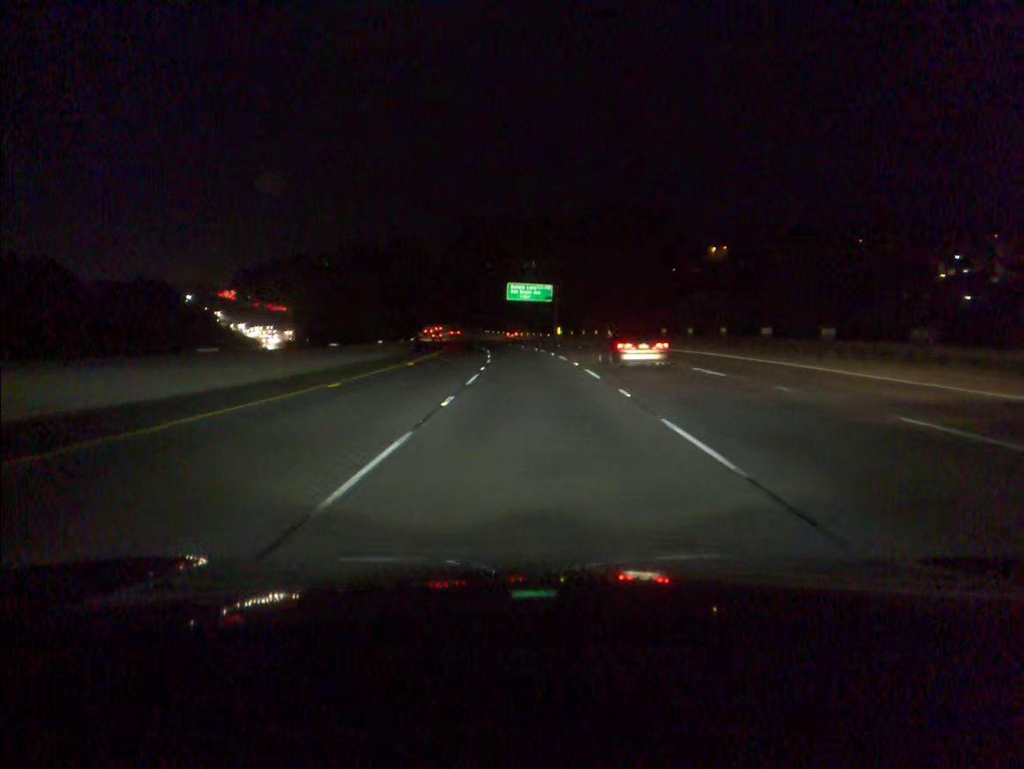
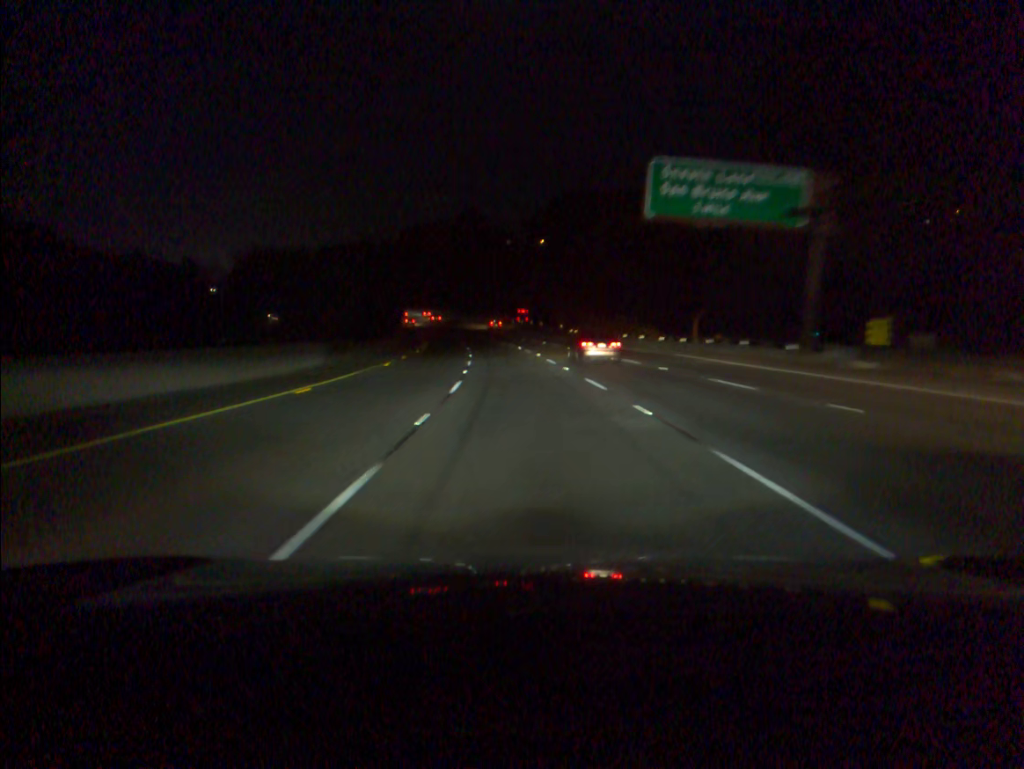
(-4.4, +90.3) m; -6°
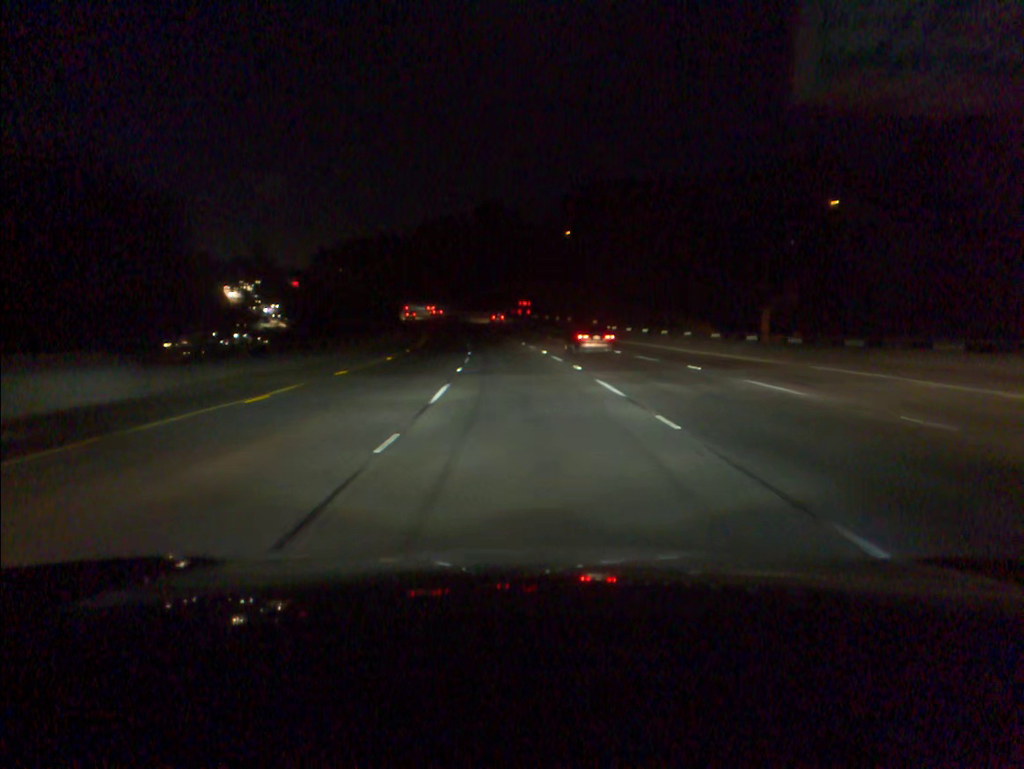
(-0.3, +18.1) m; -2°
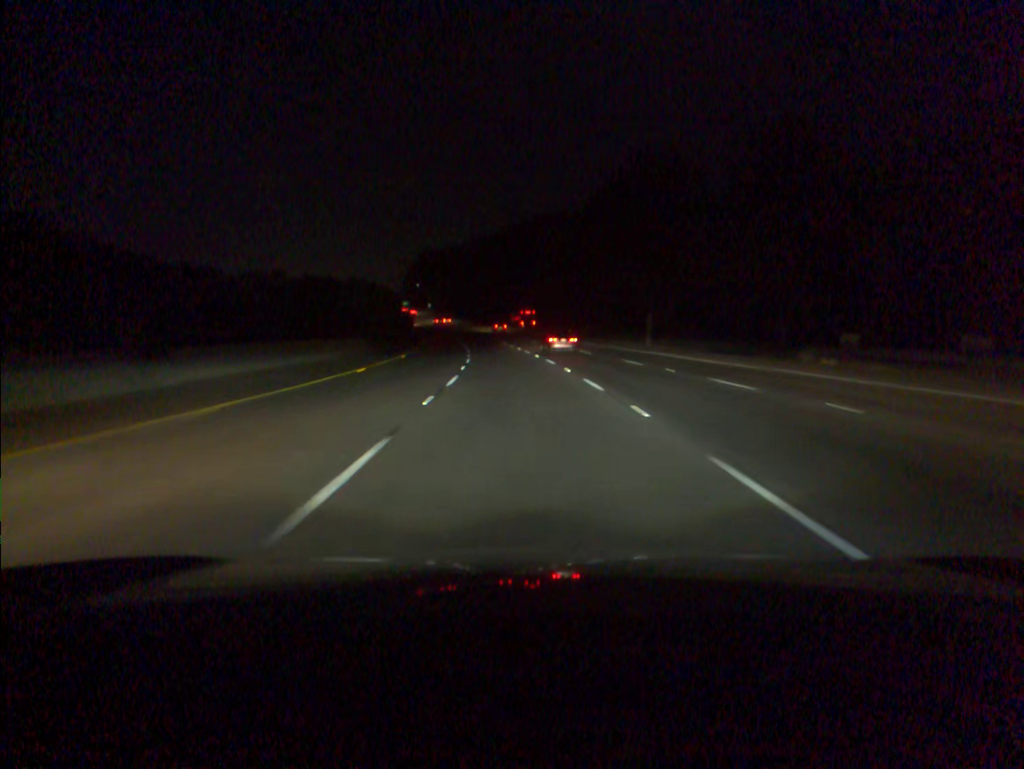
(-6.7, +90.2) m; -8°
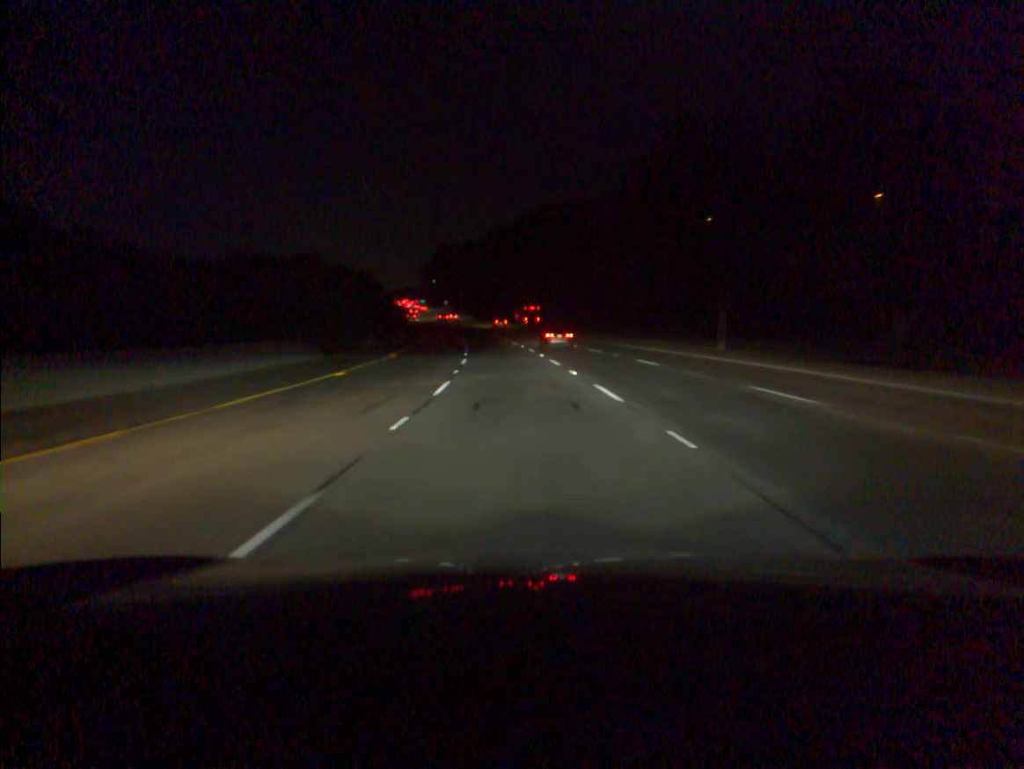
(-0.2, +18.1) m; -2°
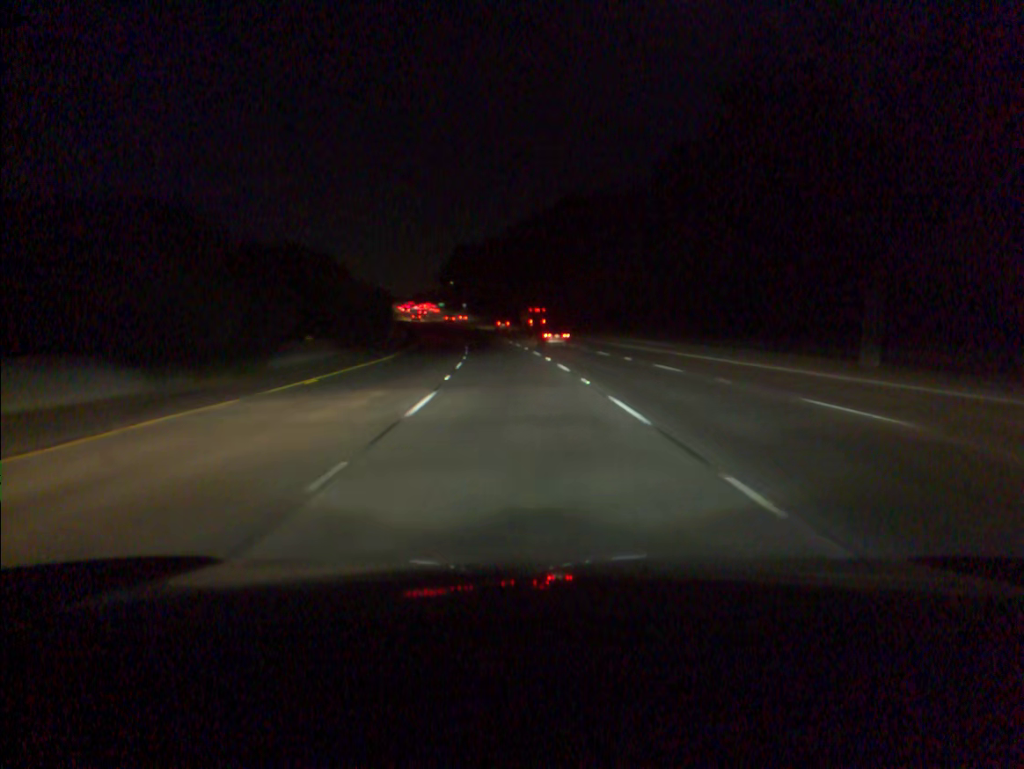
(-0.3, +18.0) m; -2°
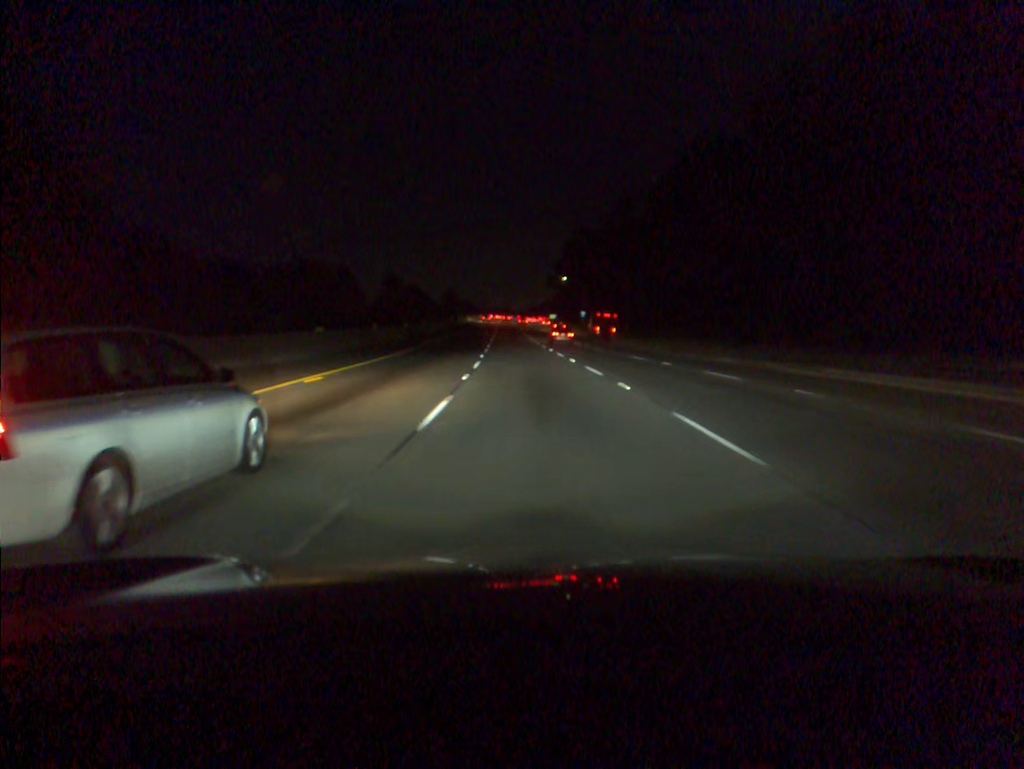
(-7.1, +90.1) m; -9°
